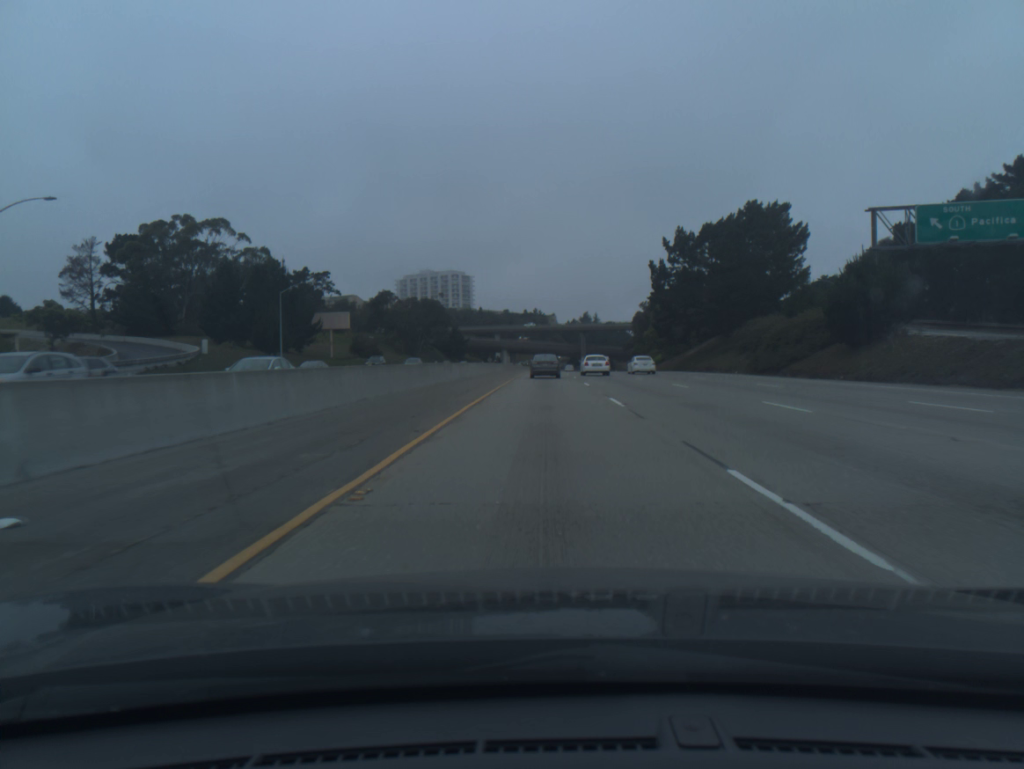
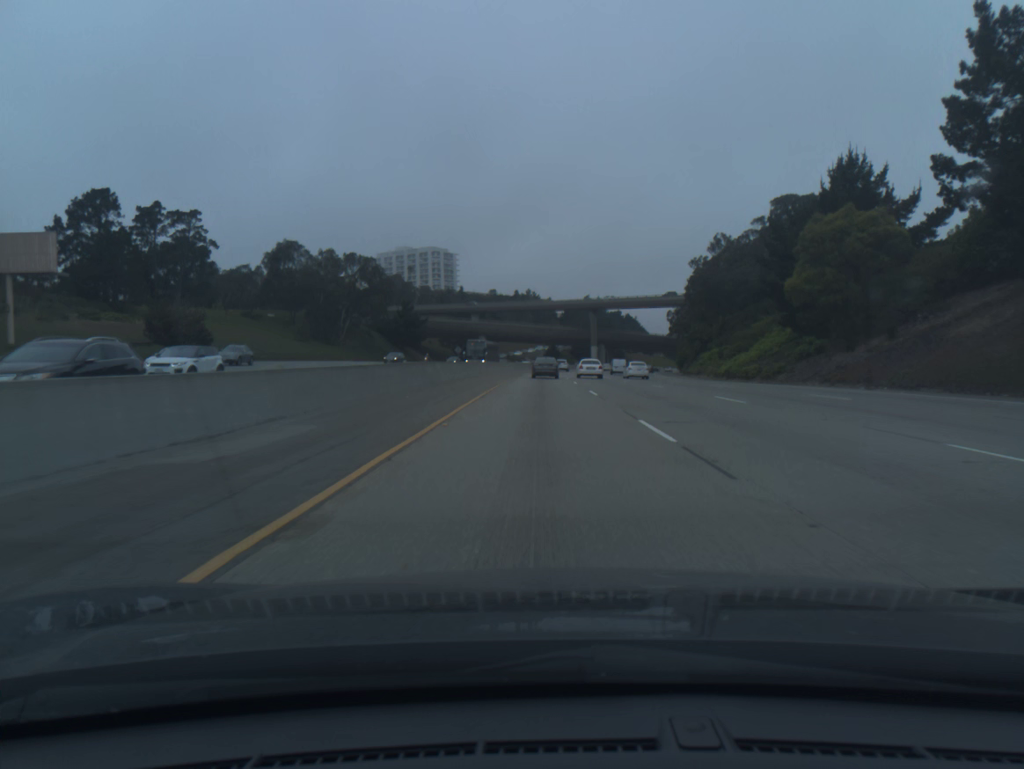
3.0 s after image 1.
(+0.3, +80.8) m; 0°
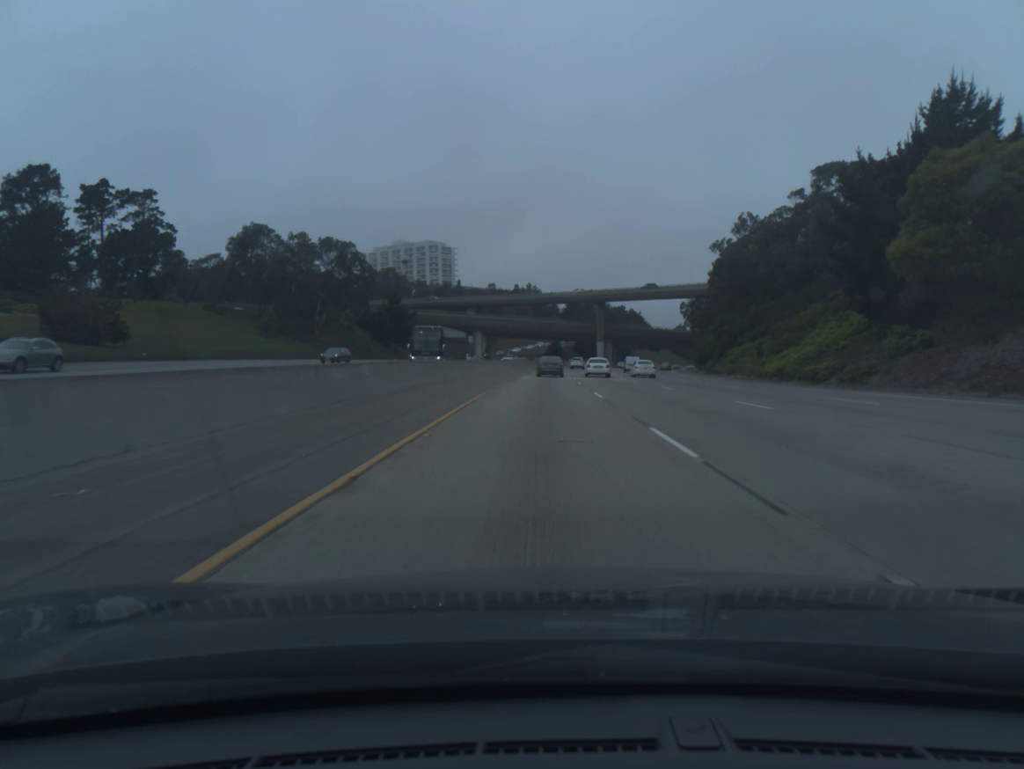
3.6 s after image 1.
(0.0, +16.3) m; 0°
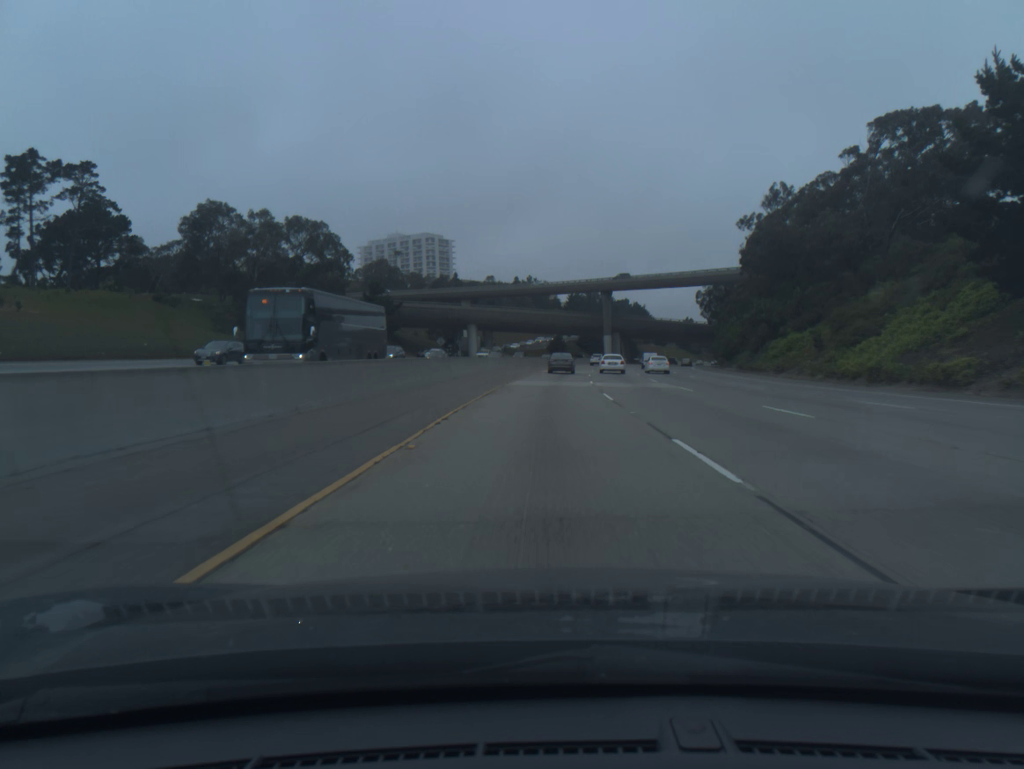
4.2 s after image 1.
(0.0, +16.4) m; 0°
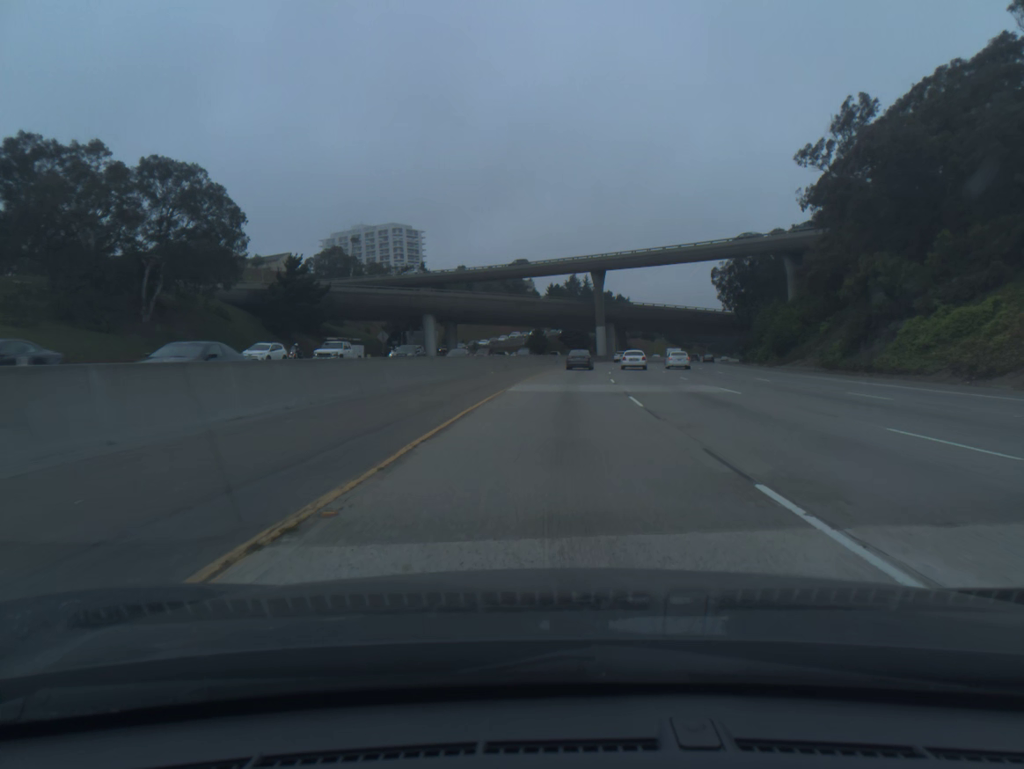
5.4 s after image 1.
(+0.2, +33.0) m; +1°
